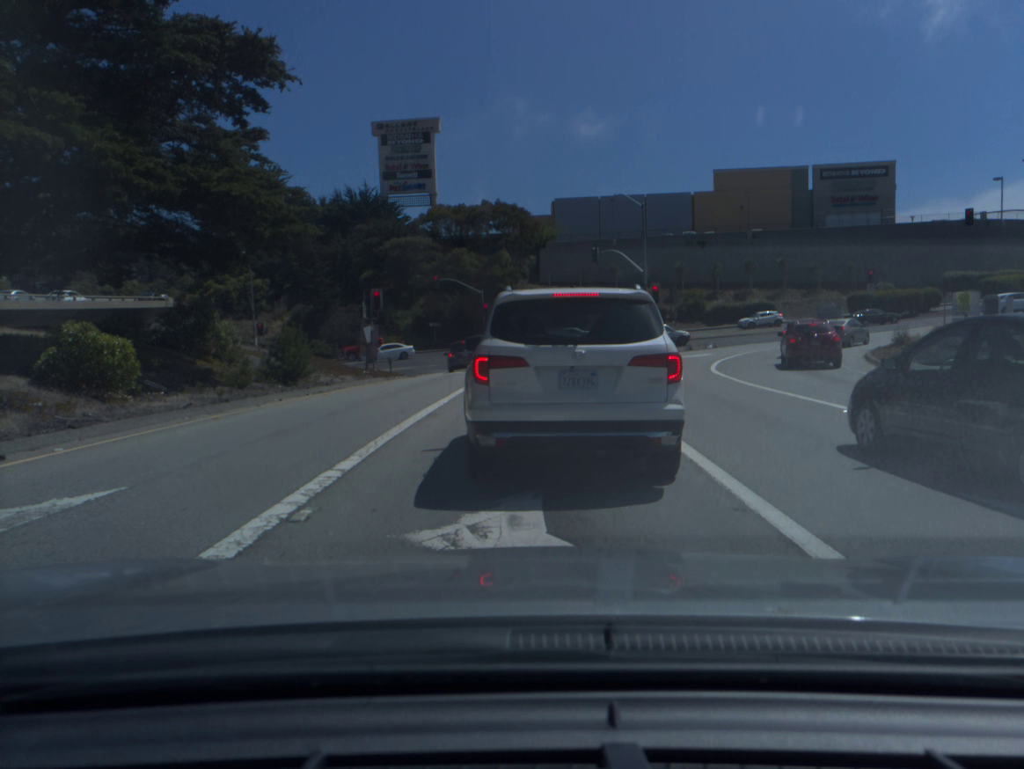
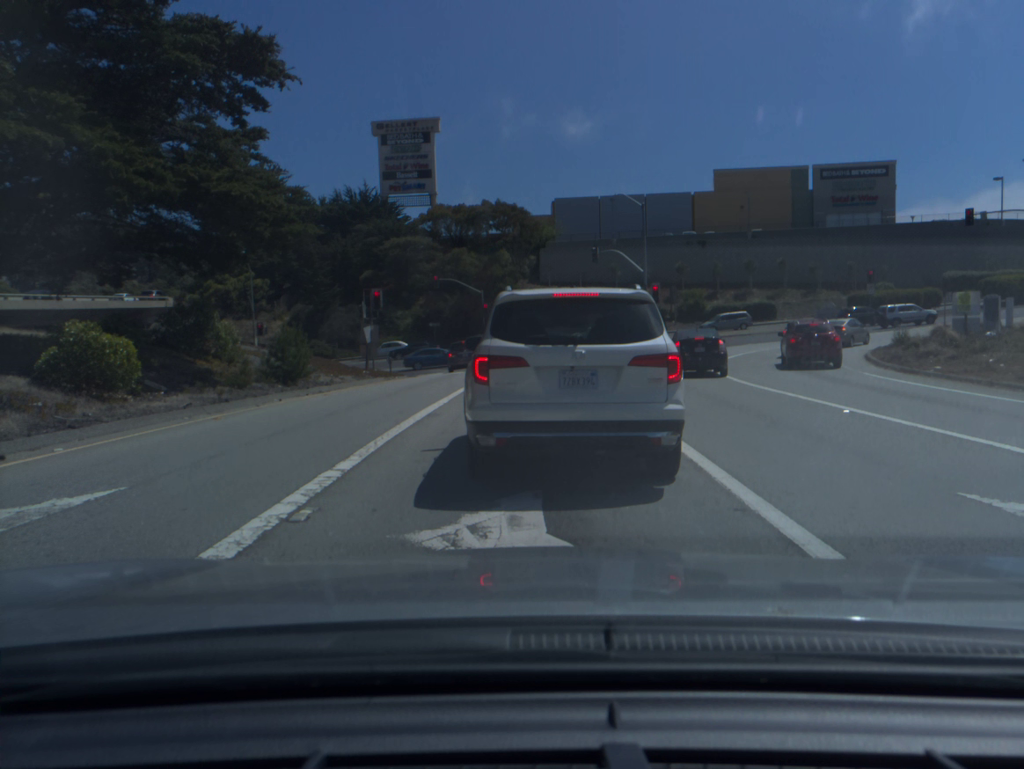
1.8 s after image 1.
(0.0, 0.0) m; 0°
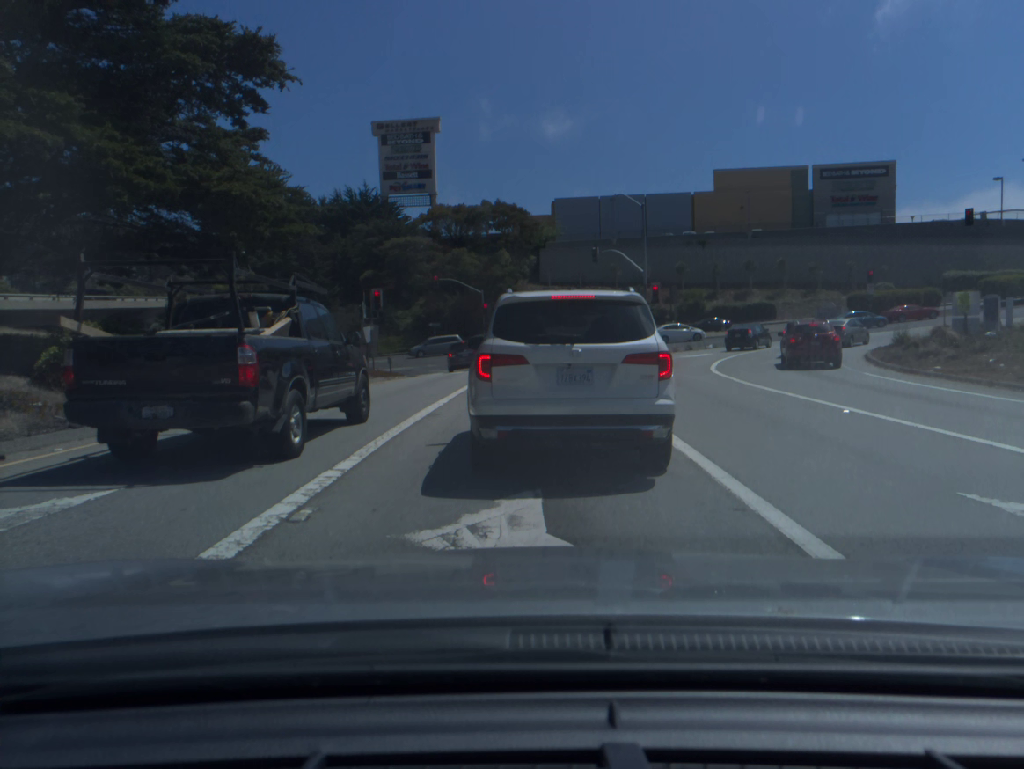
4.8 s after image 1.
(0.0, 0.0) m; 0°
